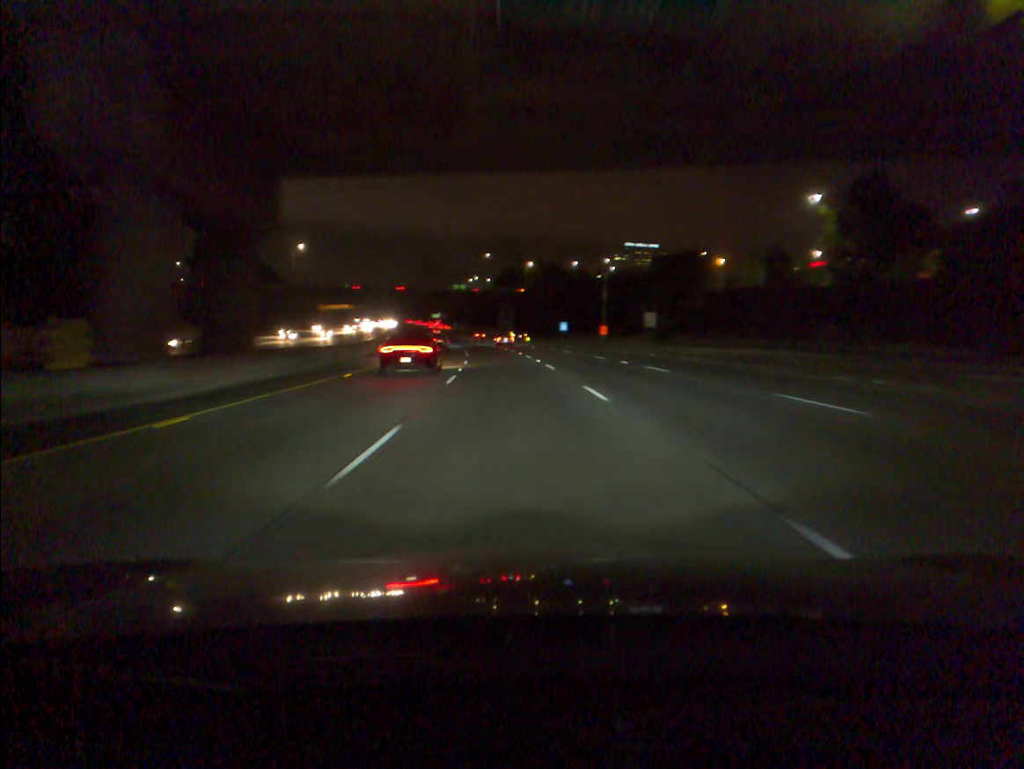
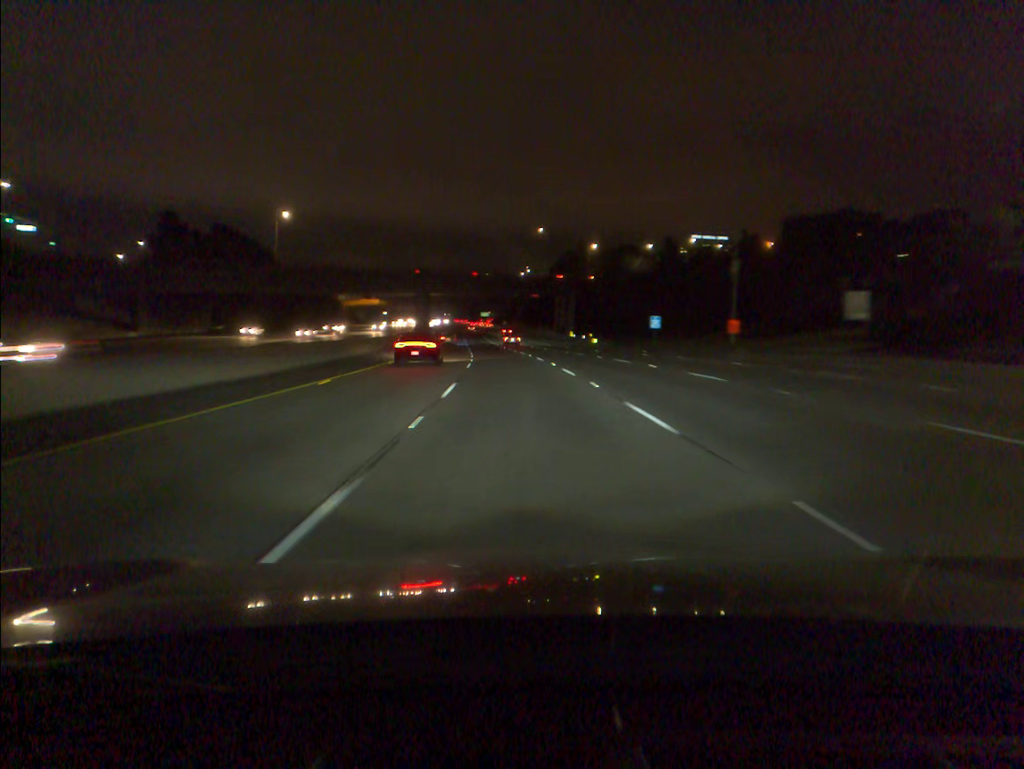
(-1.8, +48.6) m; -4°
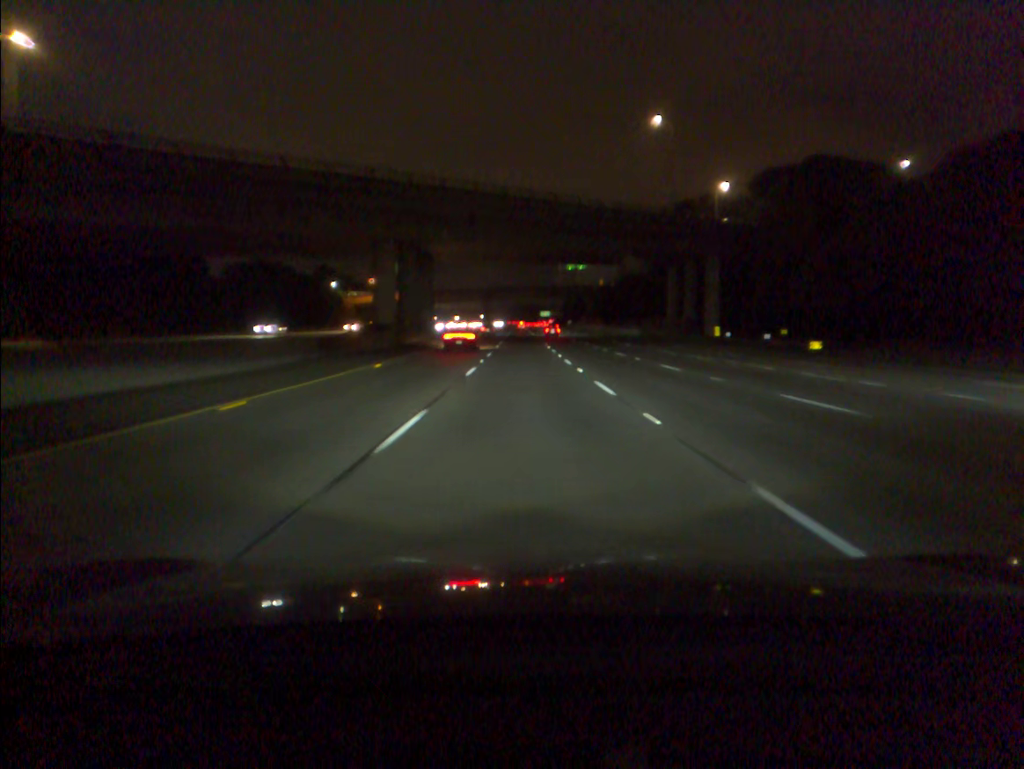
(-3.9, +81.0) m; -4°
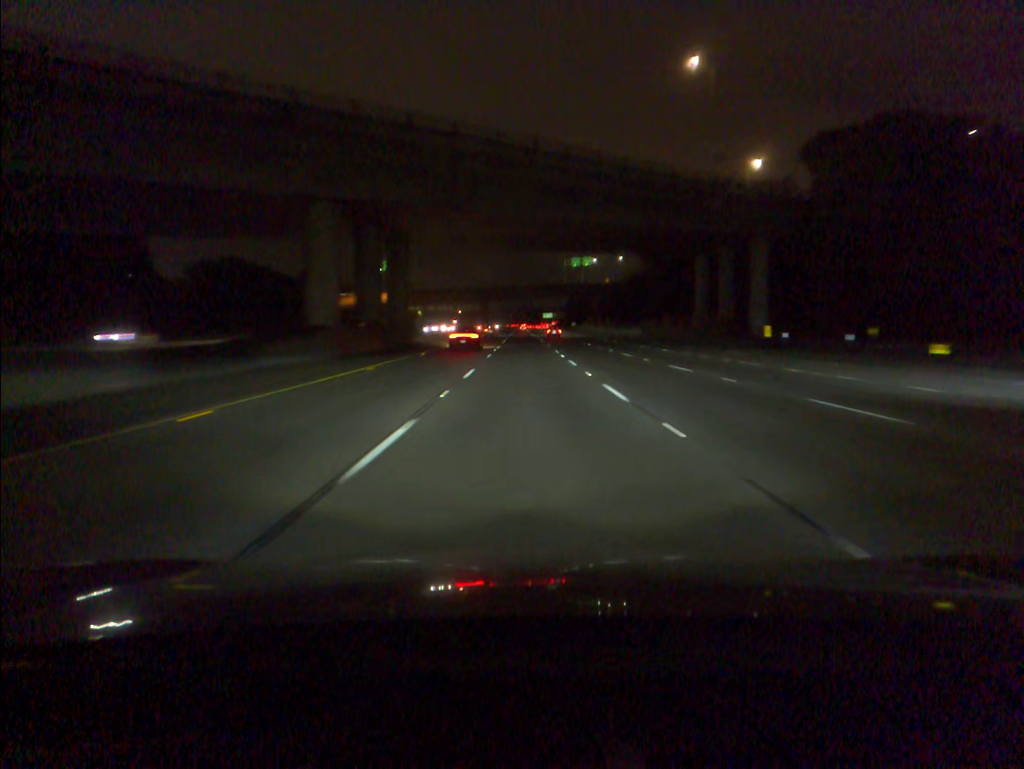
(0.0, +16.2) m; 0°
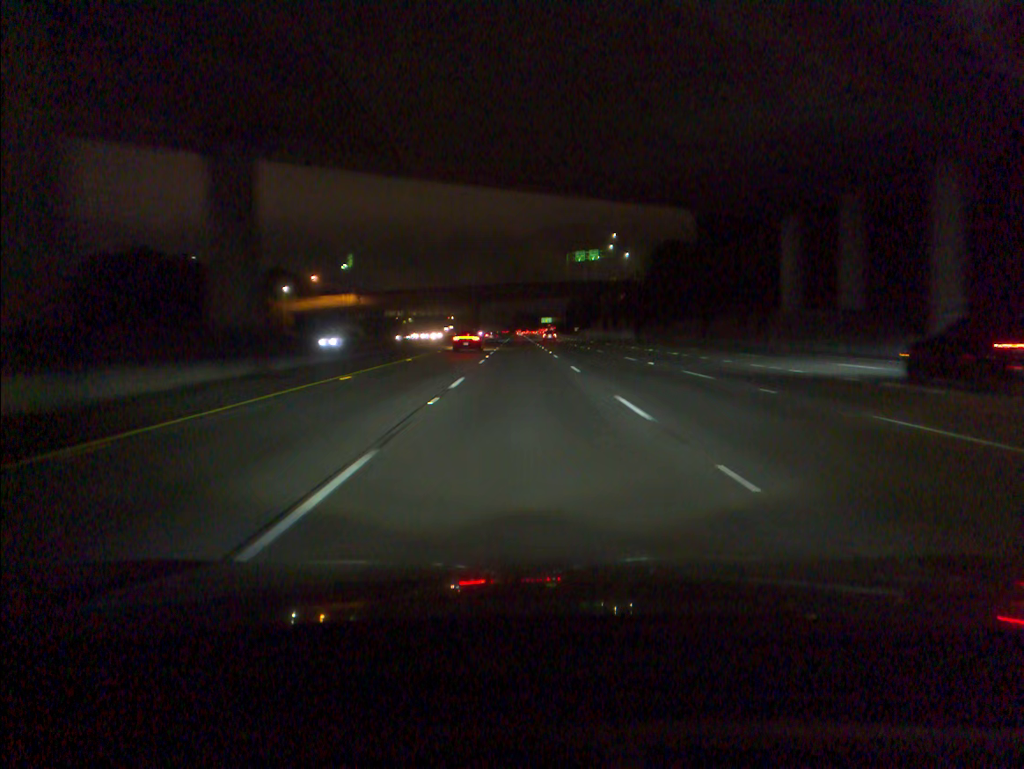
(0.0, +32.3) m; 0°
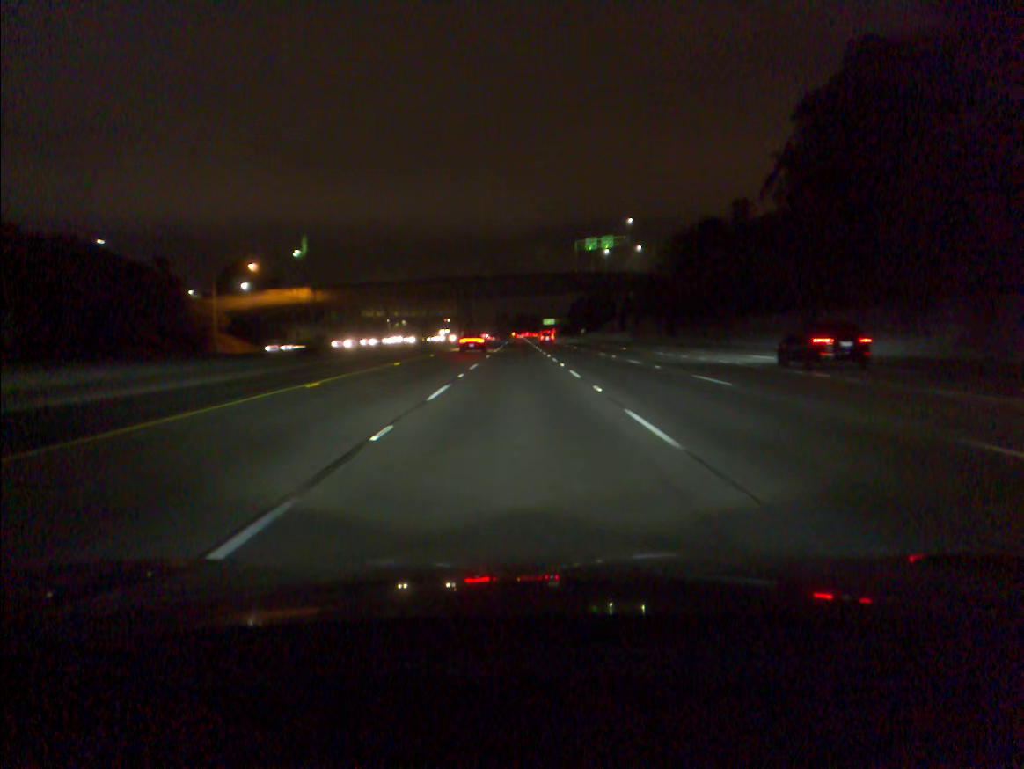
(-0.1, +32.1) m; 0°
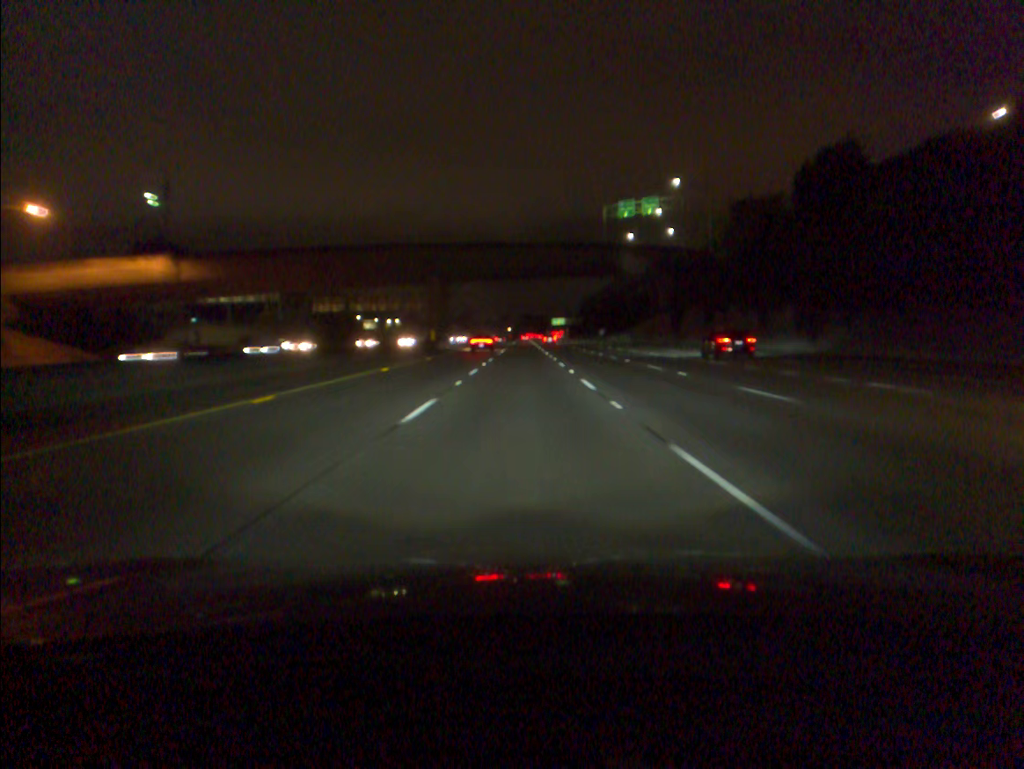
(-0.1, +48.1) m; 0°
